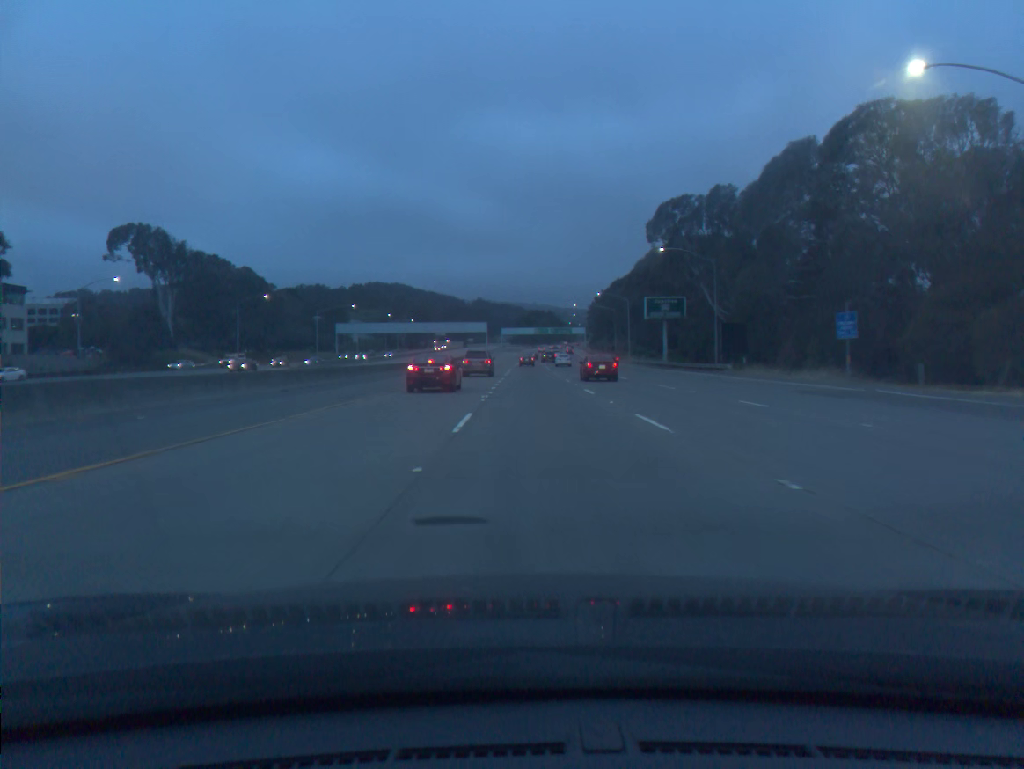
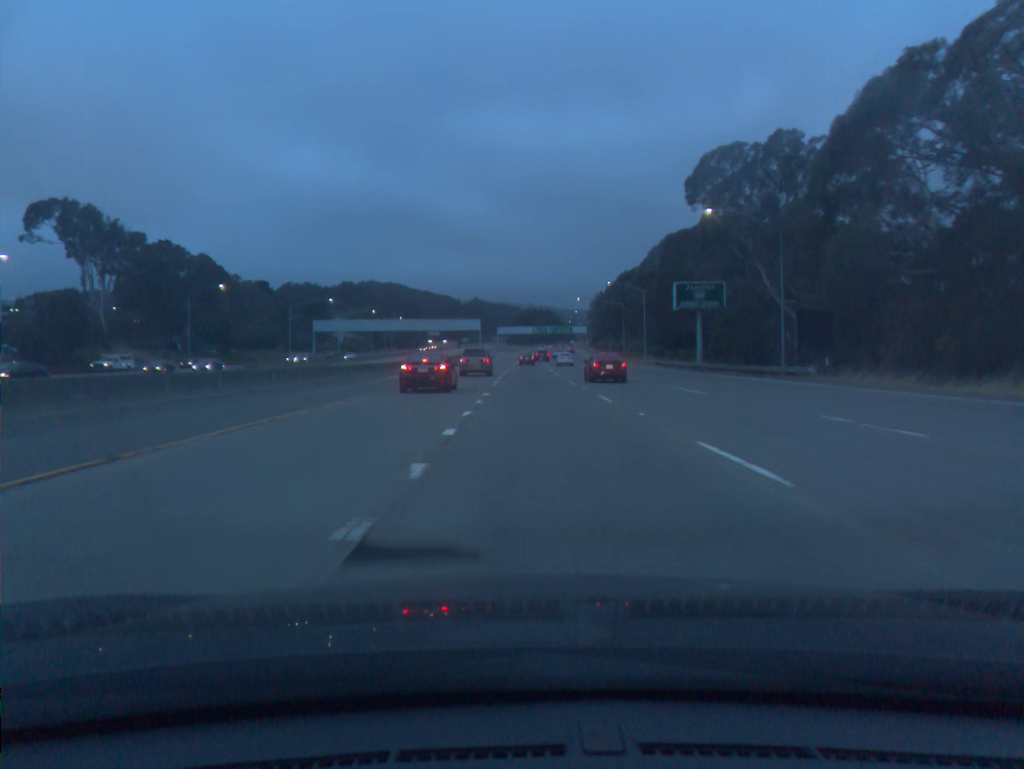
(0.0, +20.0) m; 0°
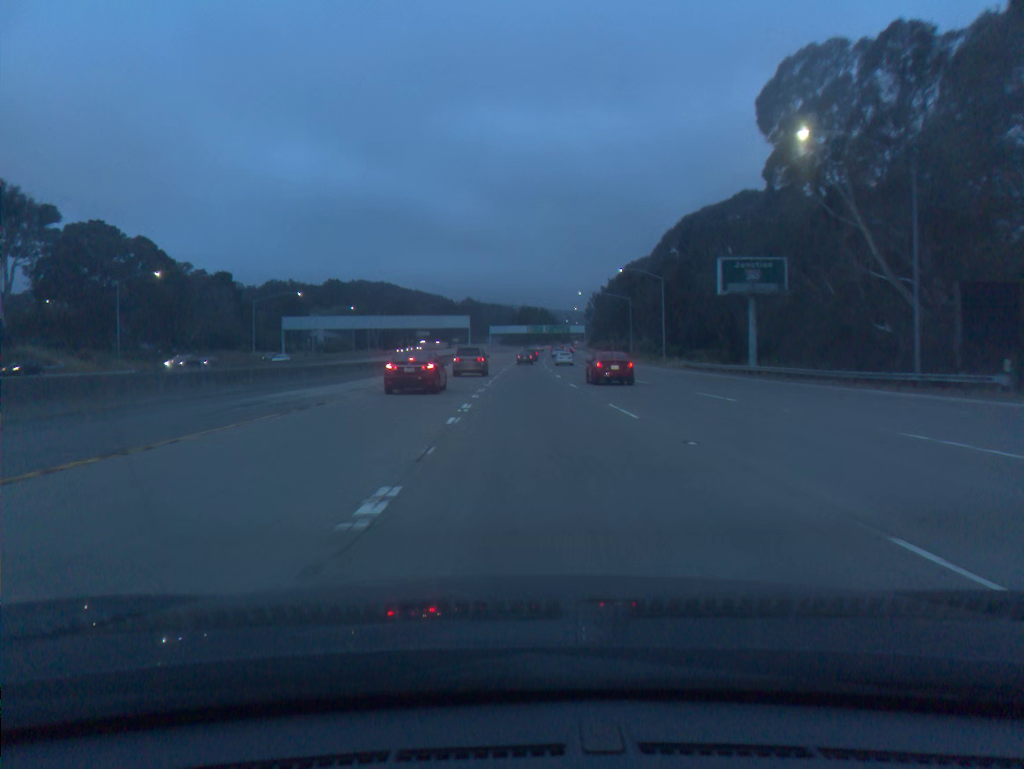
(+0.1, +20.0) m; 0°
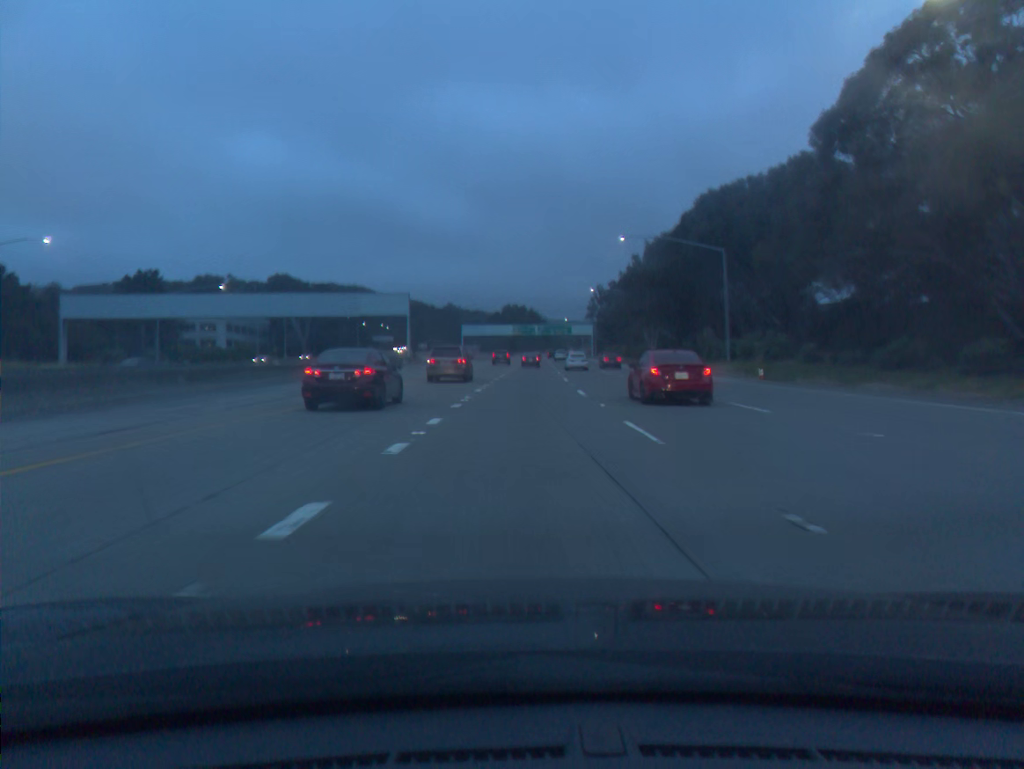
(+0.8, +78.1) m; +1°
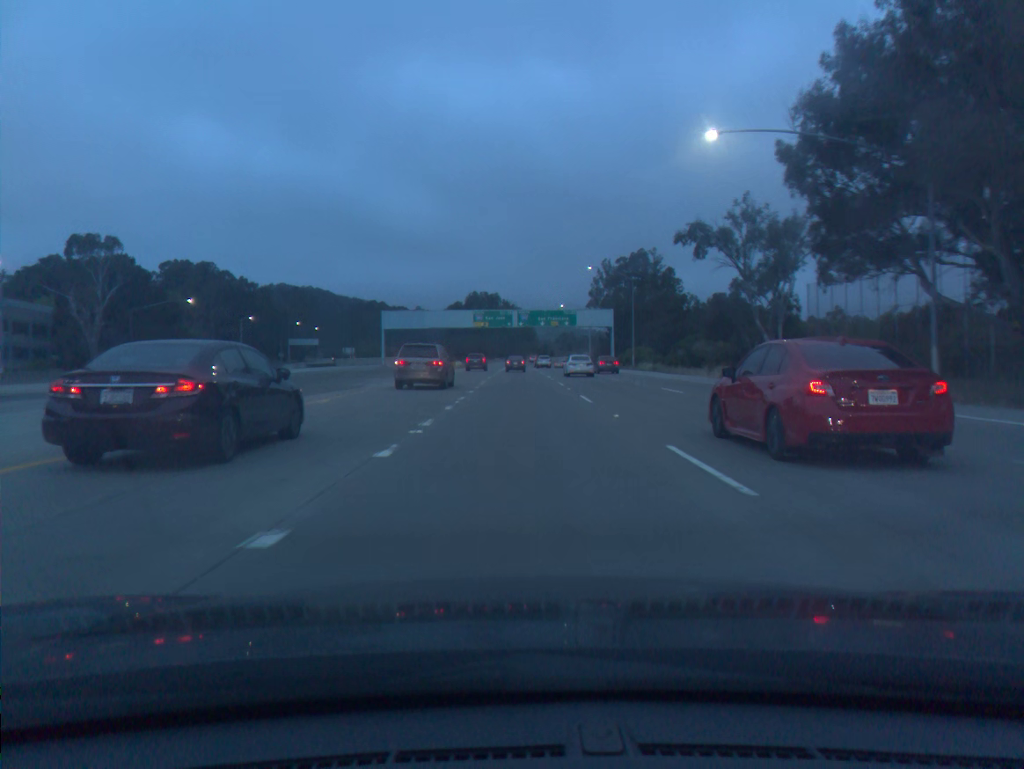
(+1.8, +91.5) m; +2°
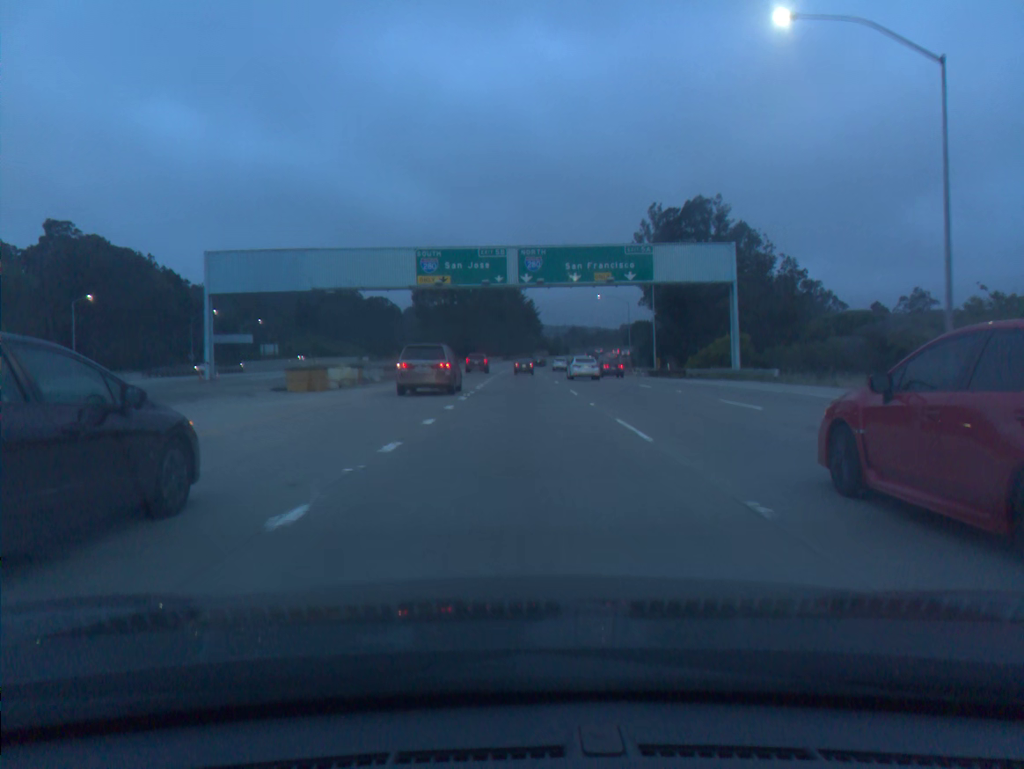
(0.0, +67.9) m; 0°
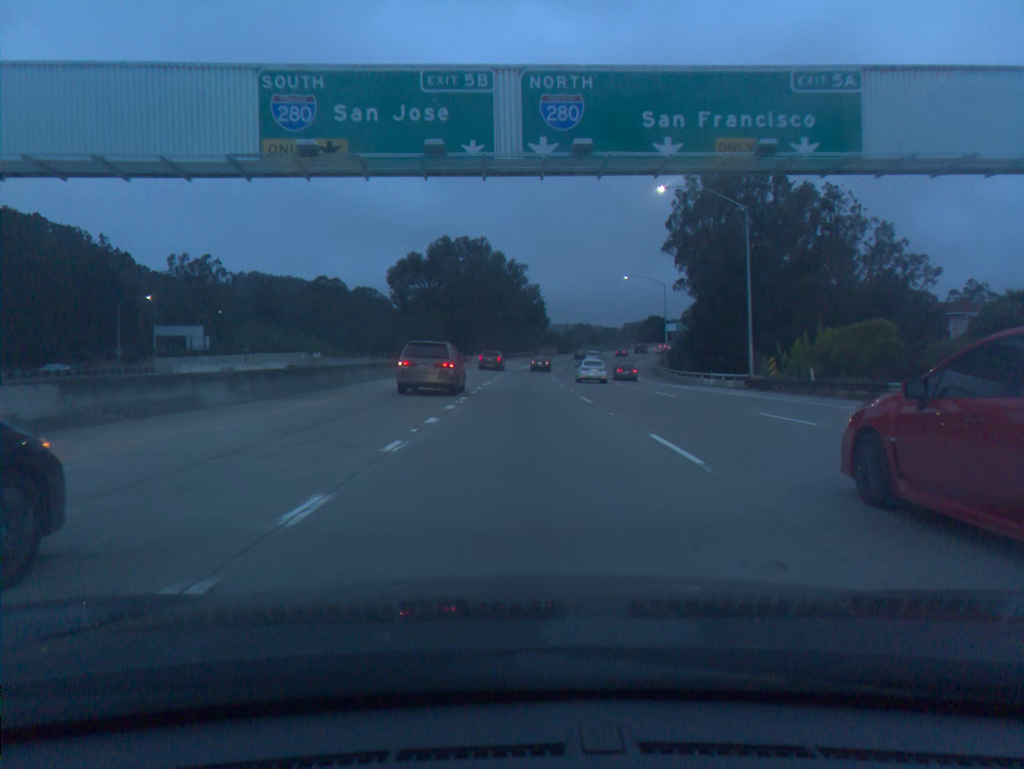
(-0.1, +32.2) m; 0°
